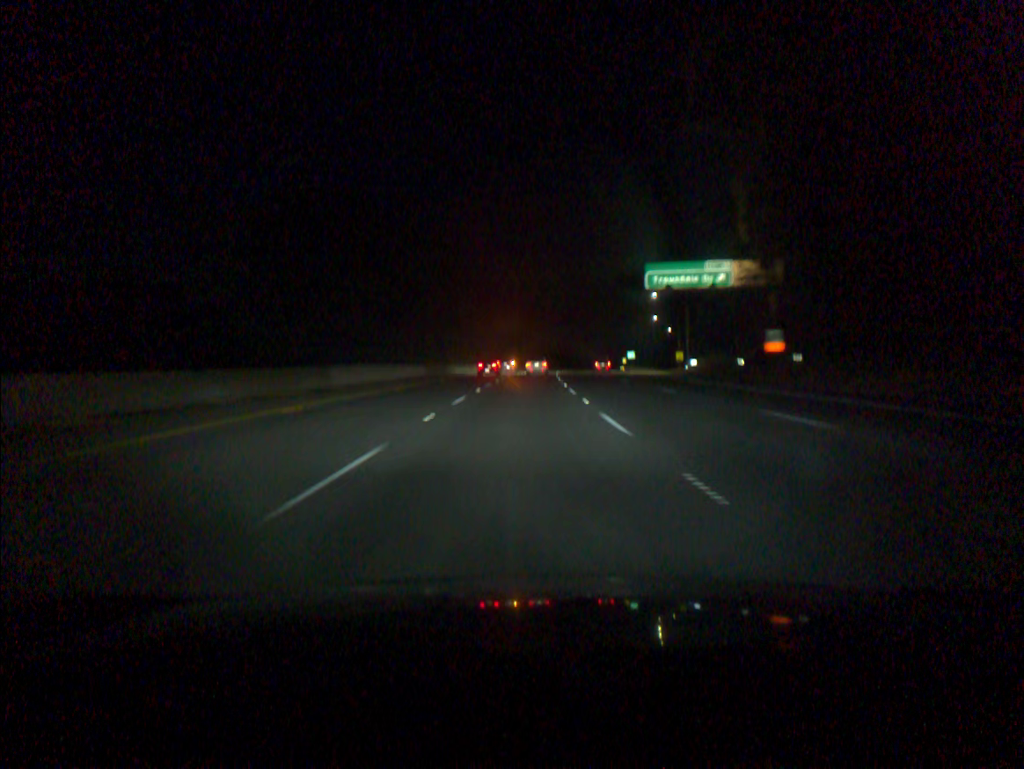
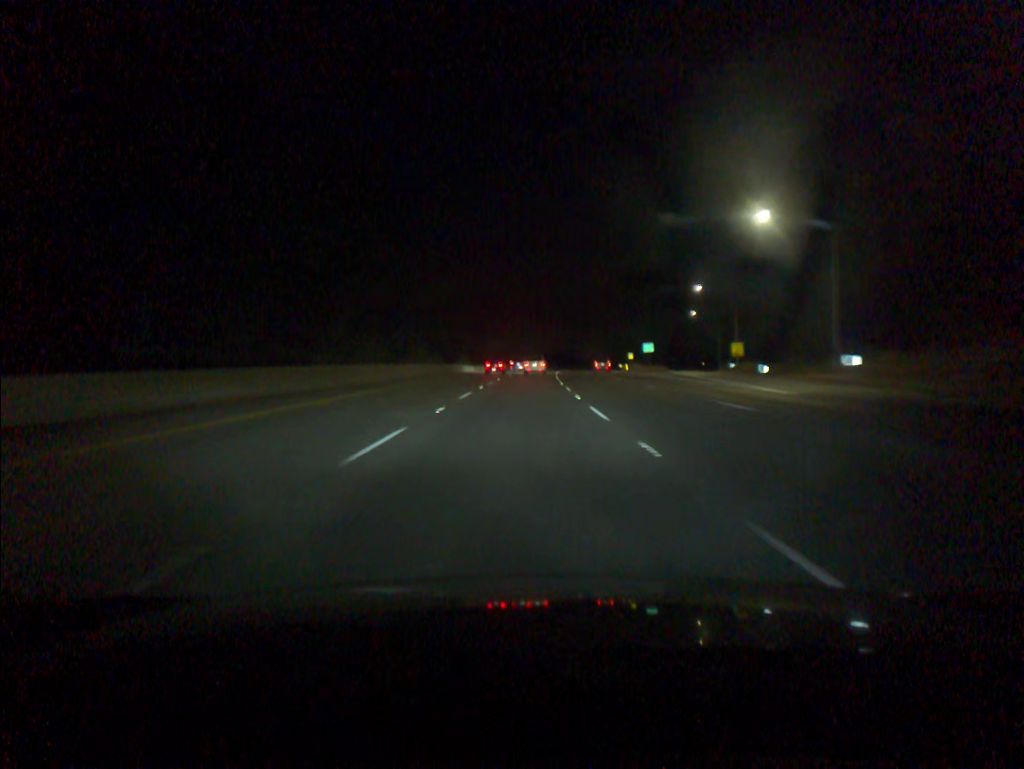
(+1.1, +55.3) m; +2°
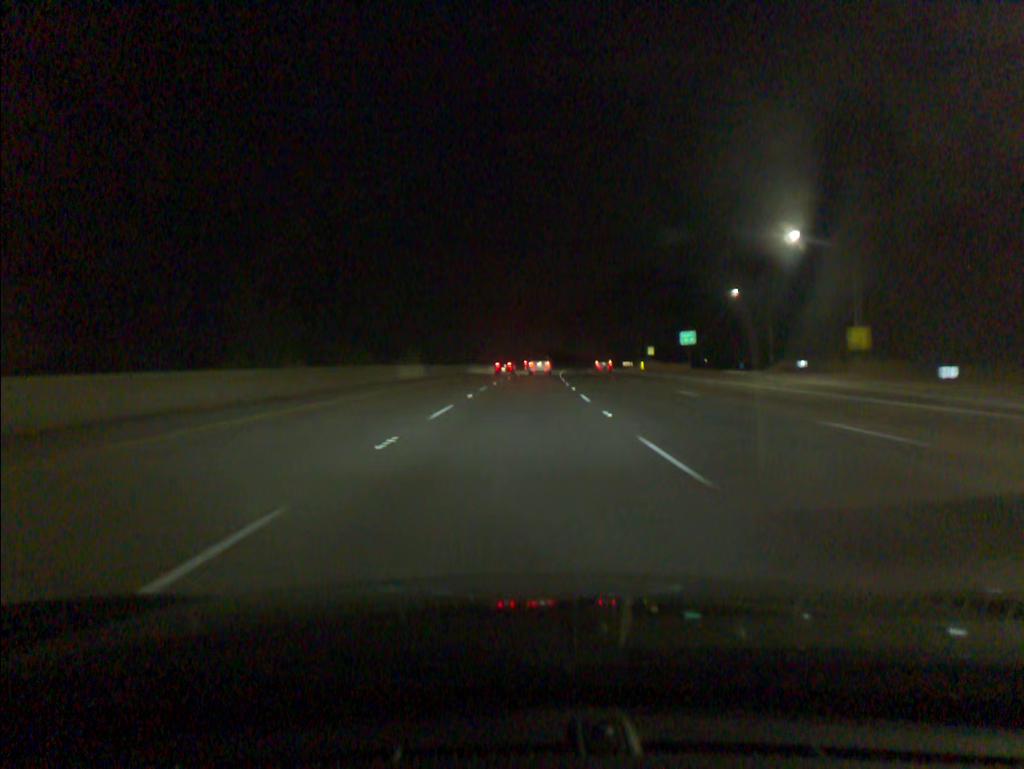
(+0.4, +36.9) m; +1°
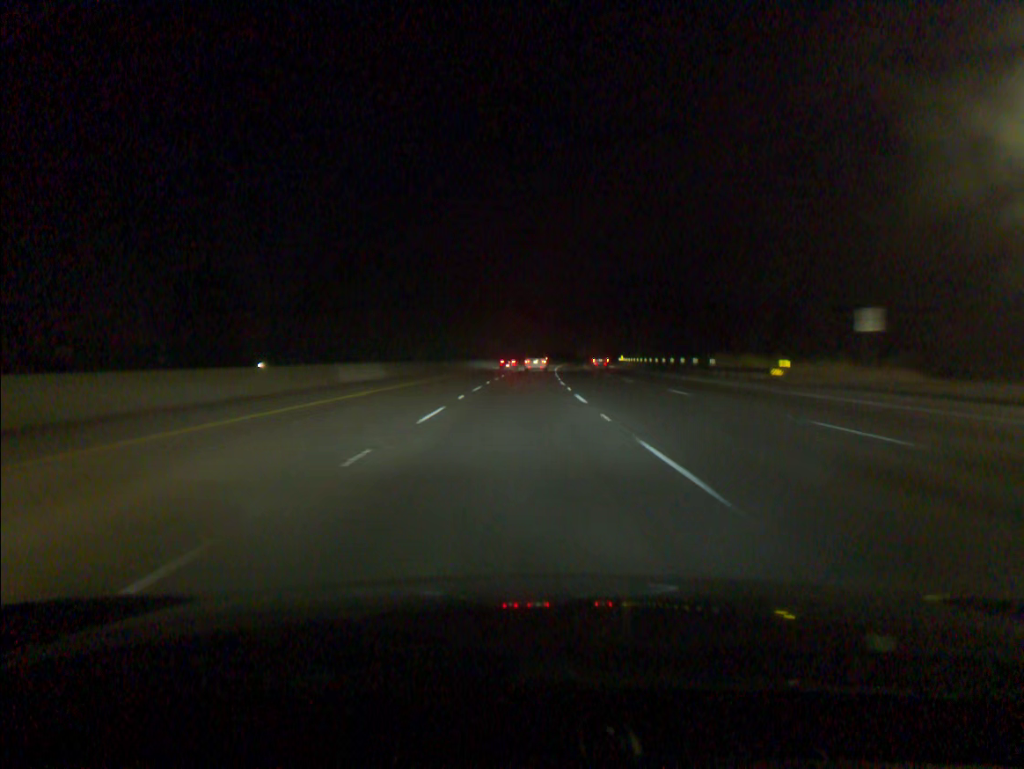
(+1.9, +73.8) m; +3°
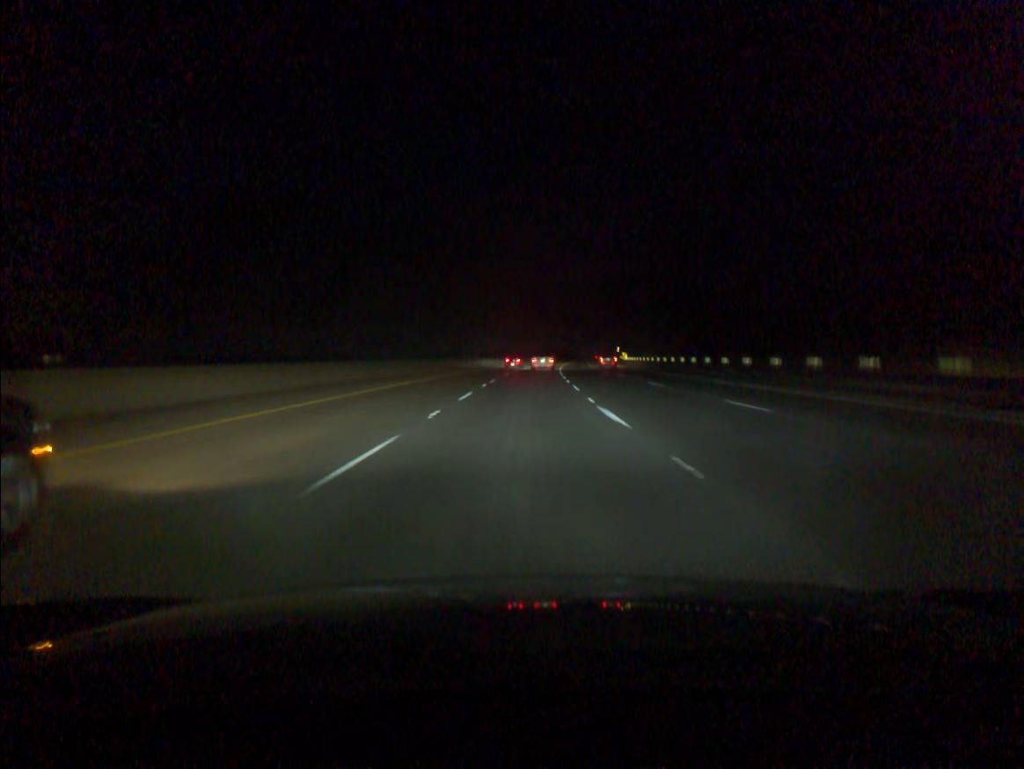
(+0.4, +37.0) m; +1°
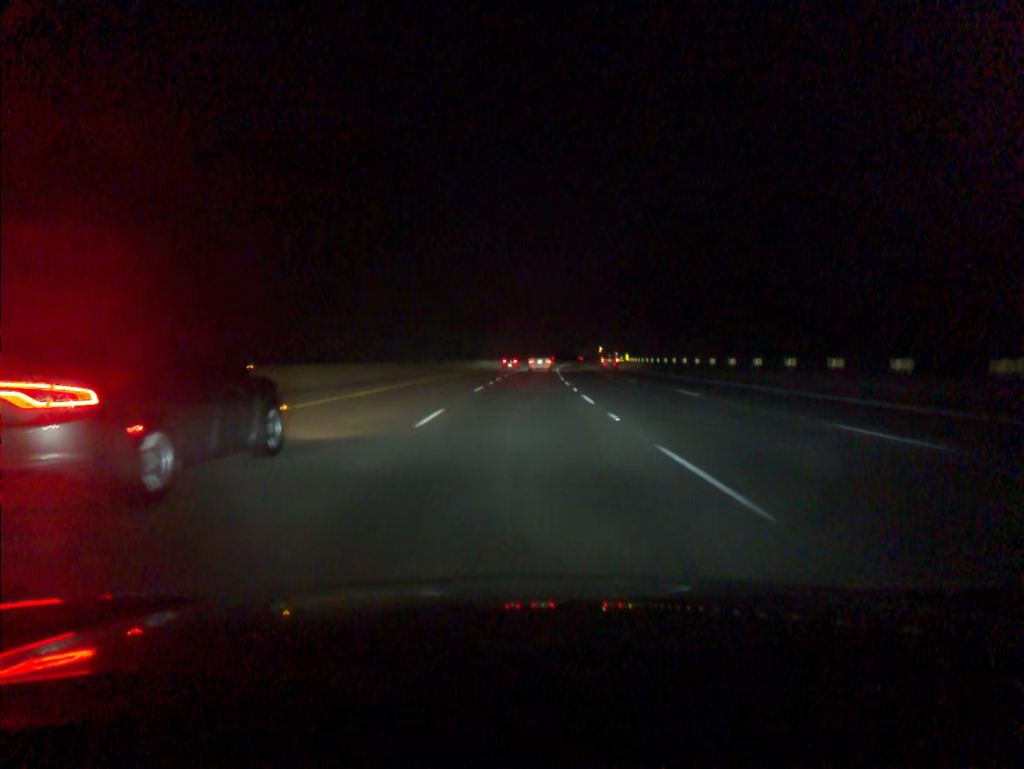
(+0.5, +36.9) m; +2°
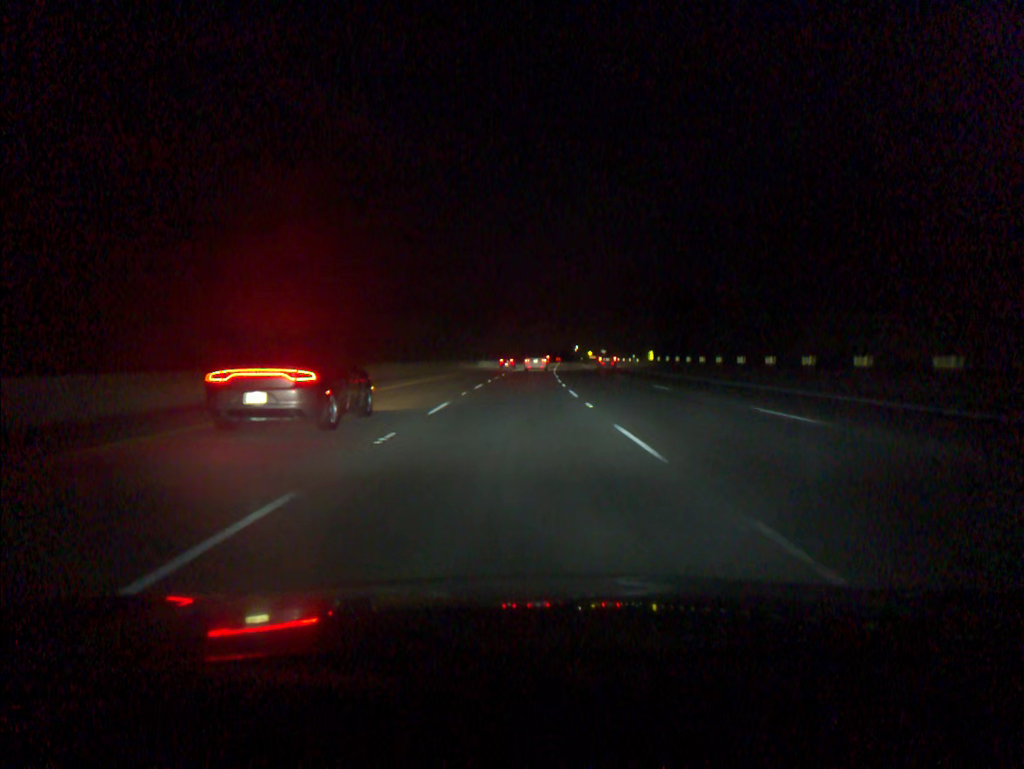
(+1.2, +55.1) m; +2°
